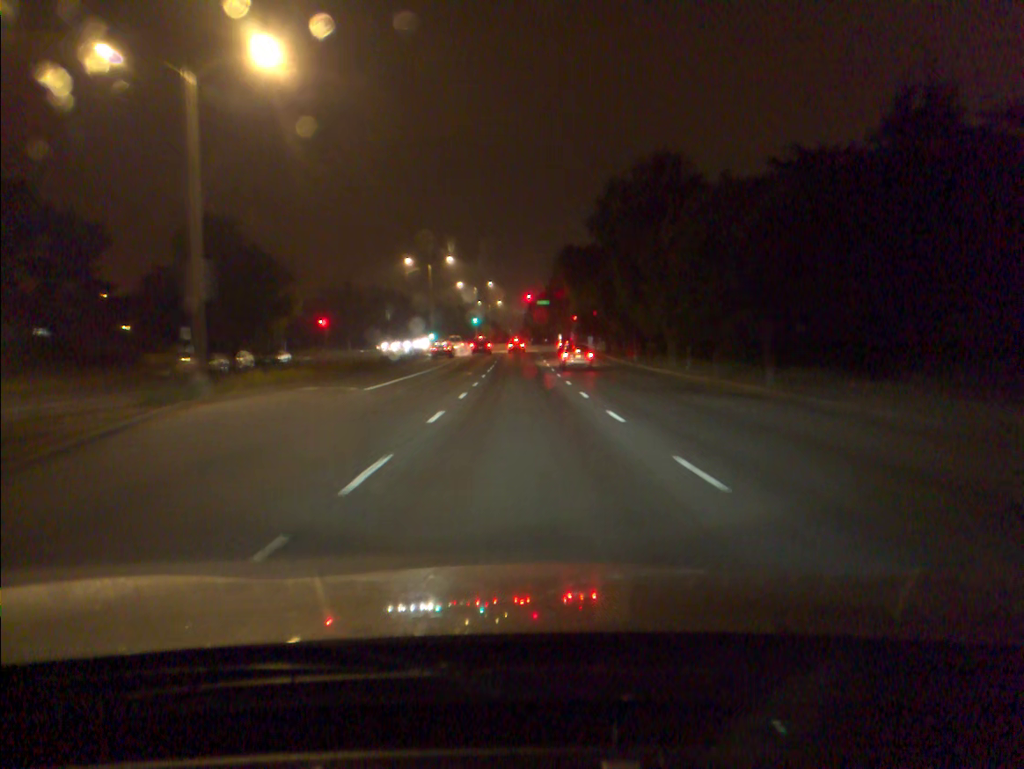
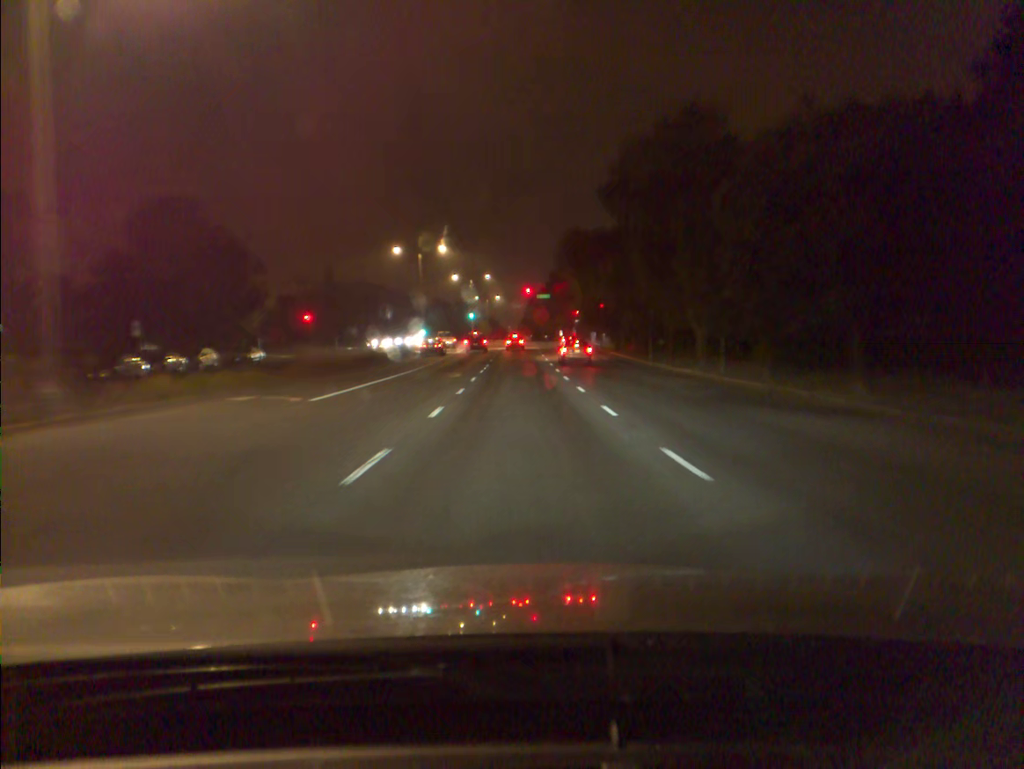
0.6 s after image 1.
(0.0, +7.0) m; 0°
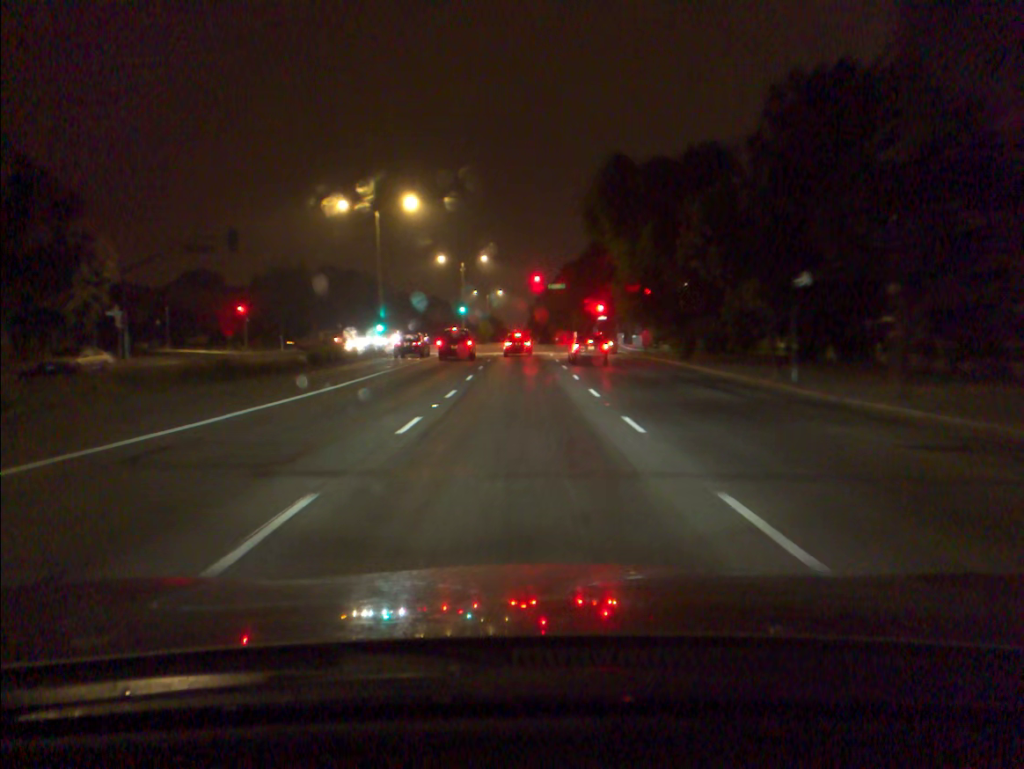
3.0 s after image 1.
(-0.1, +25.2) m; -1°
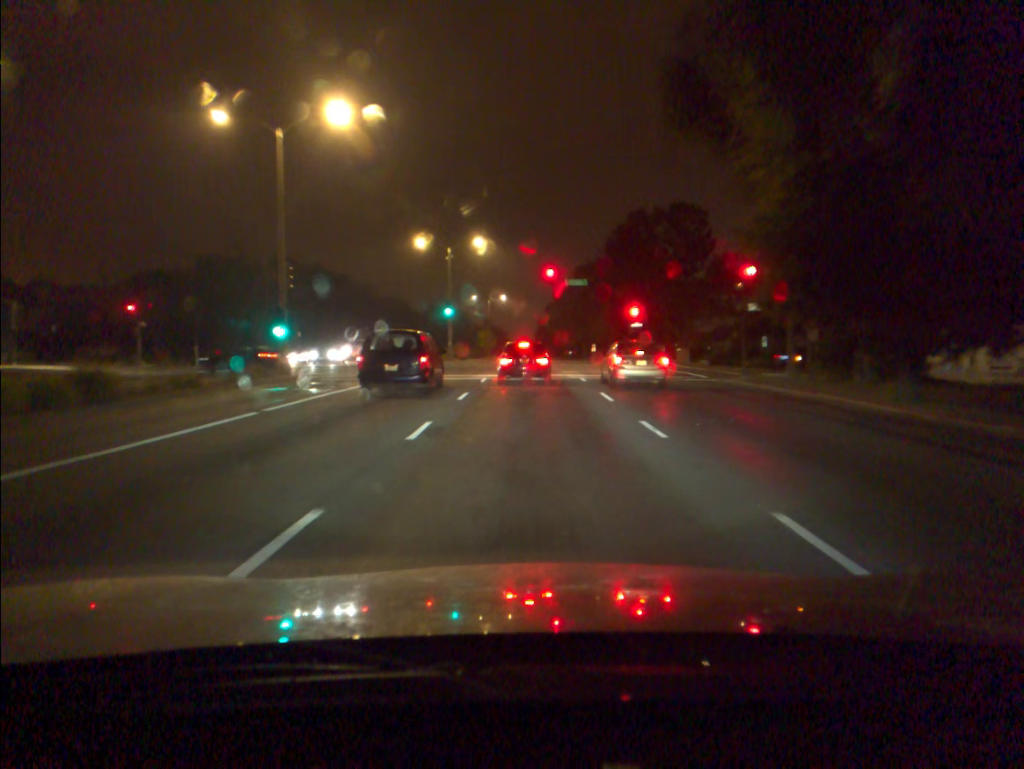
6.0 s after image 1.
(-0.1, +22.4) m; 0°
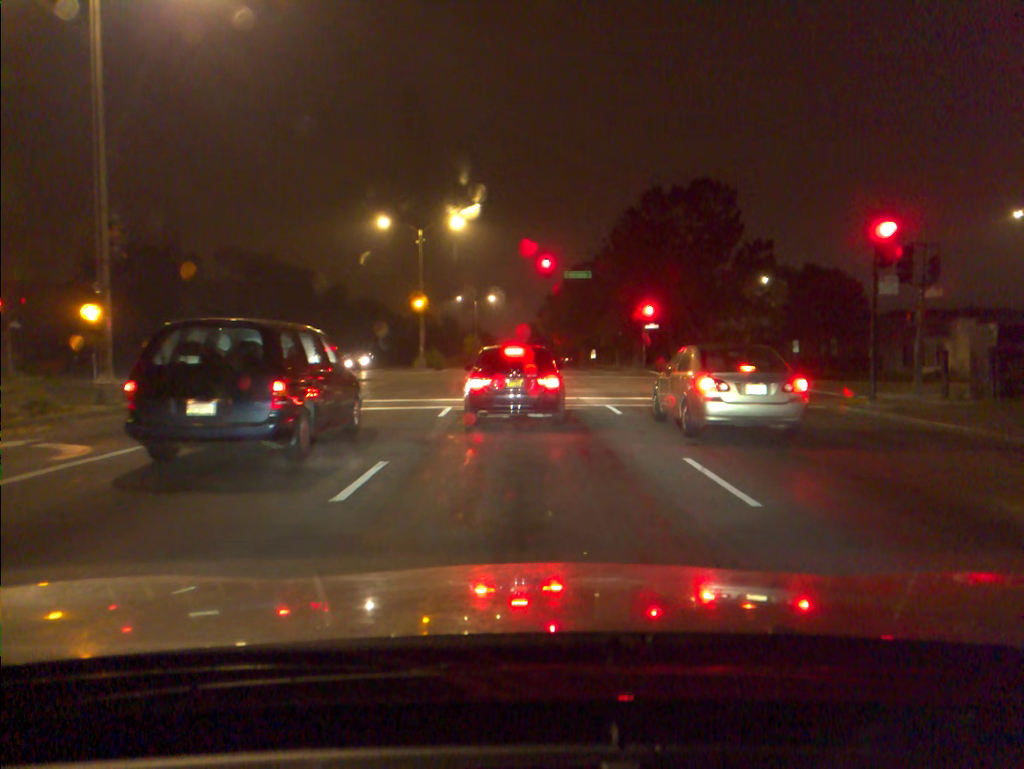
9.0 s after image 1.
(0.0, +12.1) m; 0°
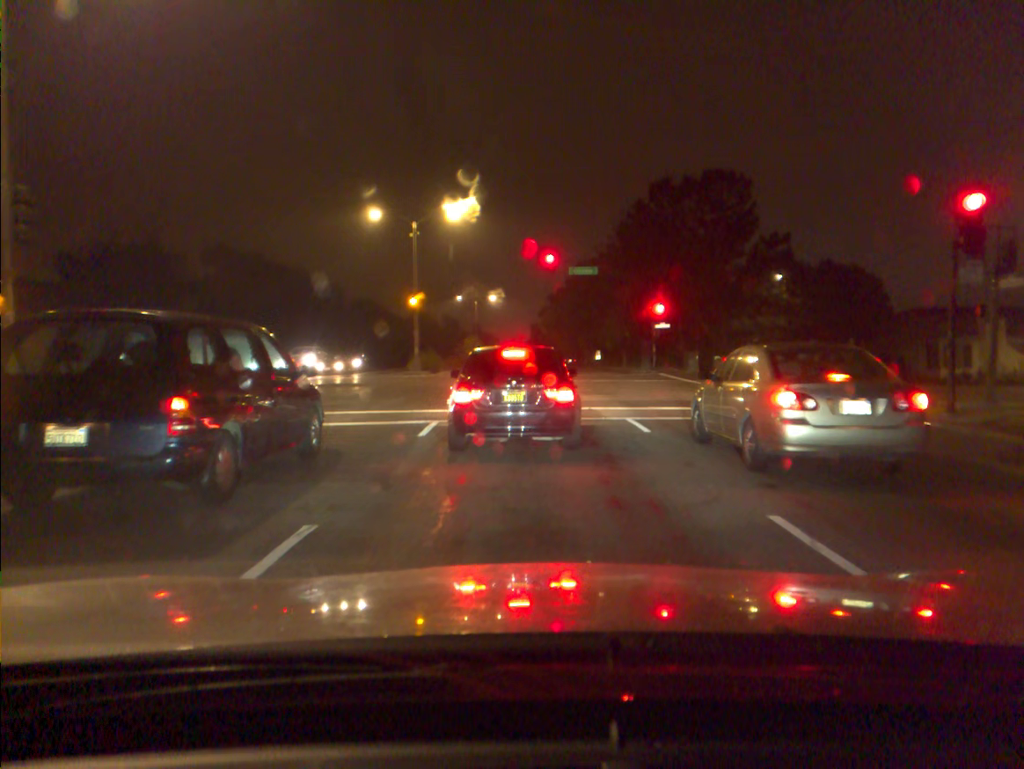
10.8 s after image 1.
(0.0, +3.4) m; -1°
